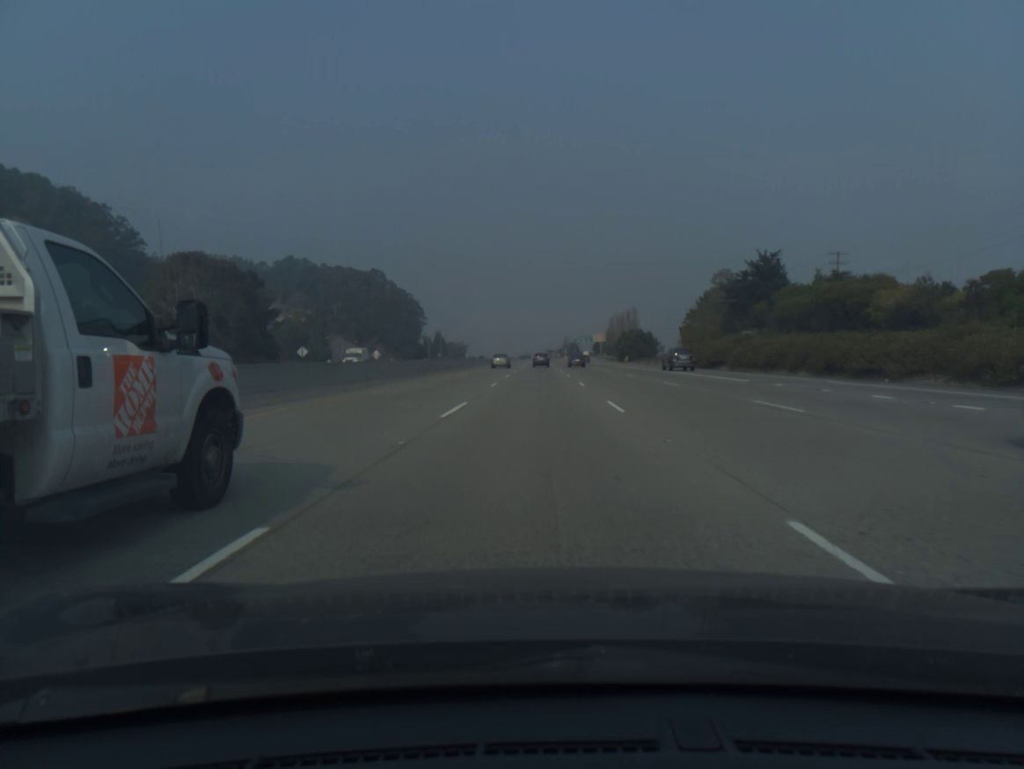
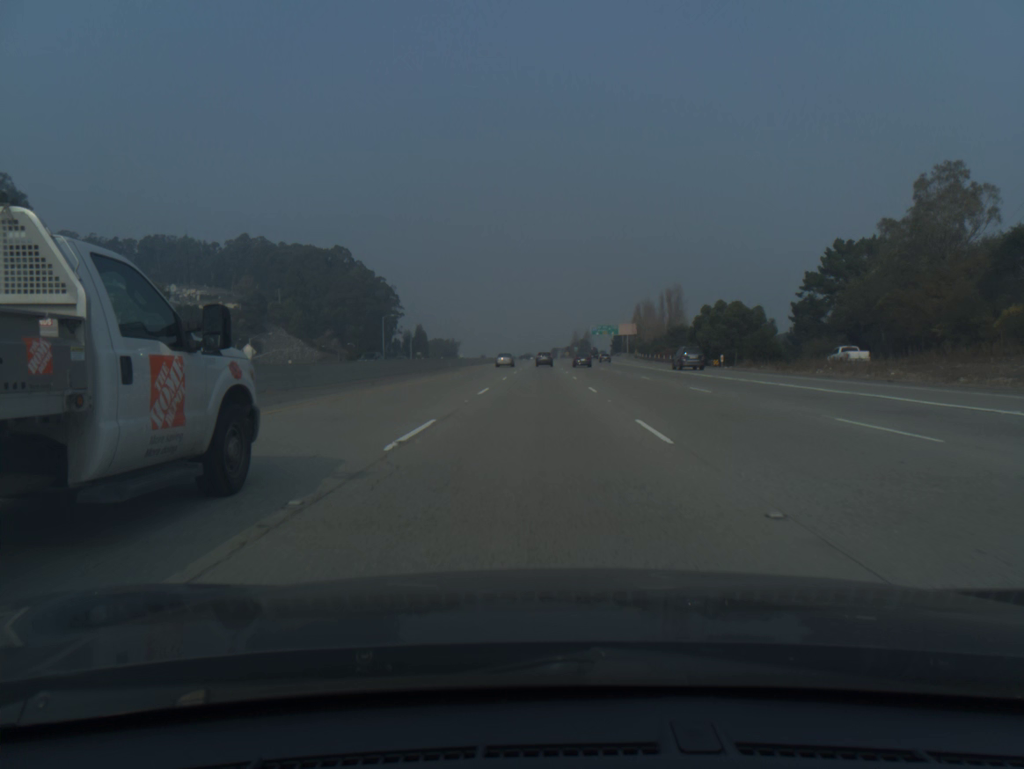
(-0.1, +78.8) m; 0°
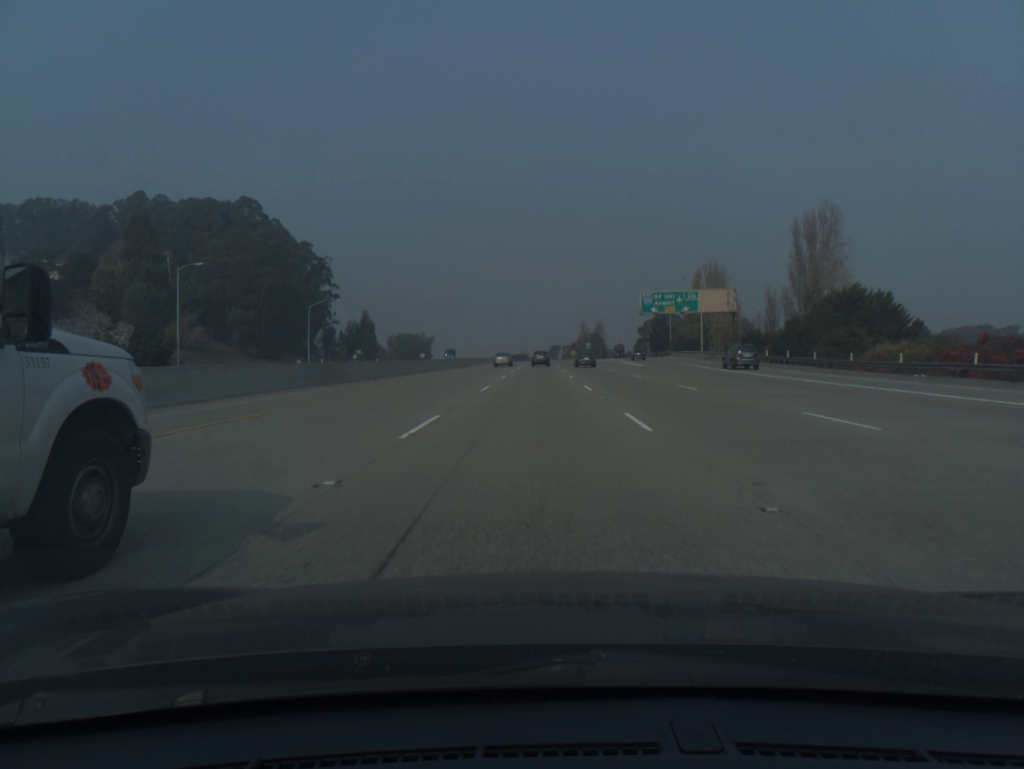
(+0.1, +100.7) m; 0°
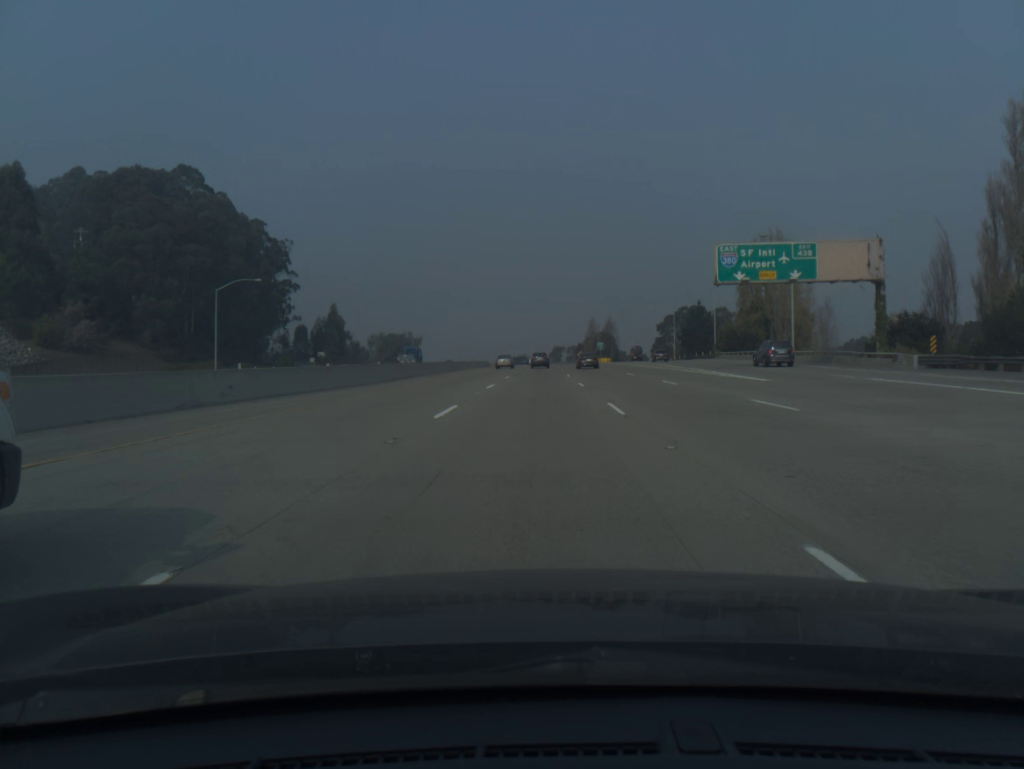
(0.0, +40.2) m; 0°
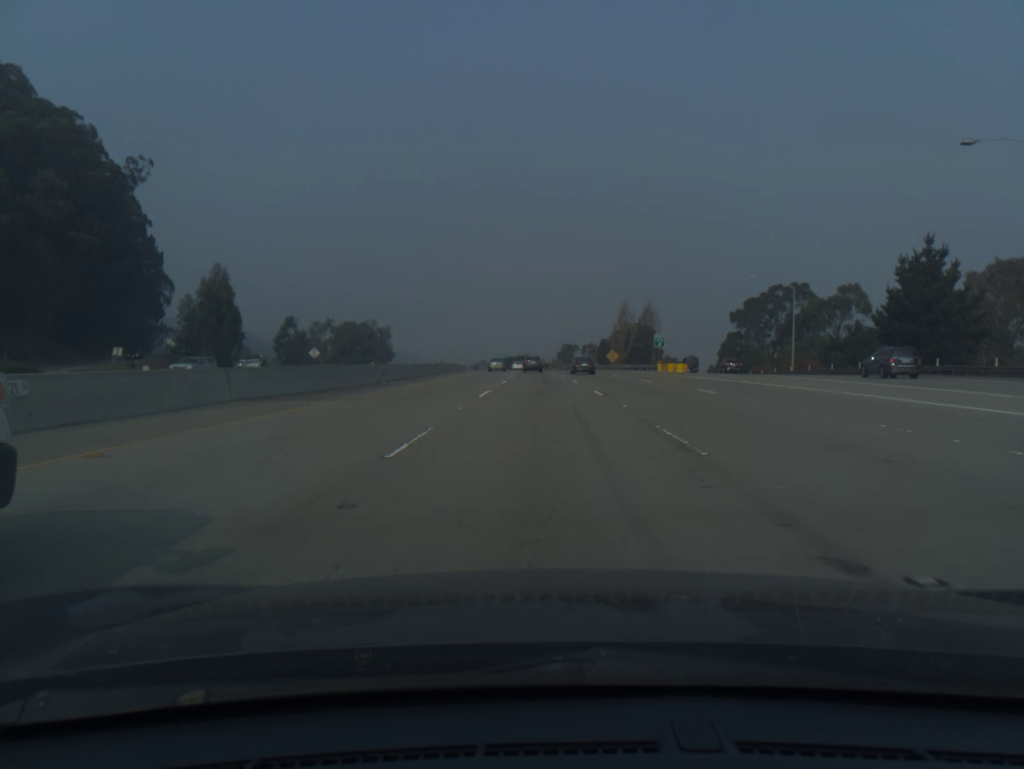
(-0.4, +79.6) m; 0°
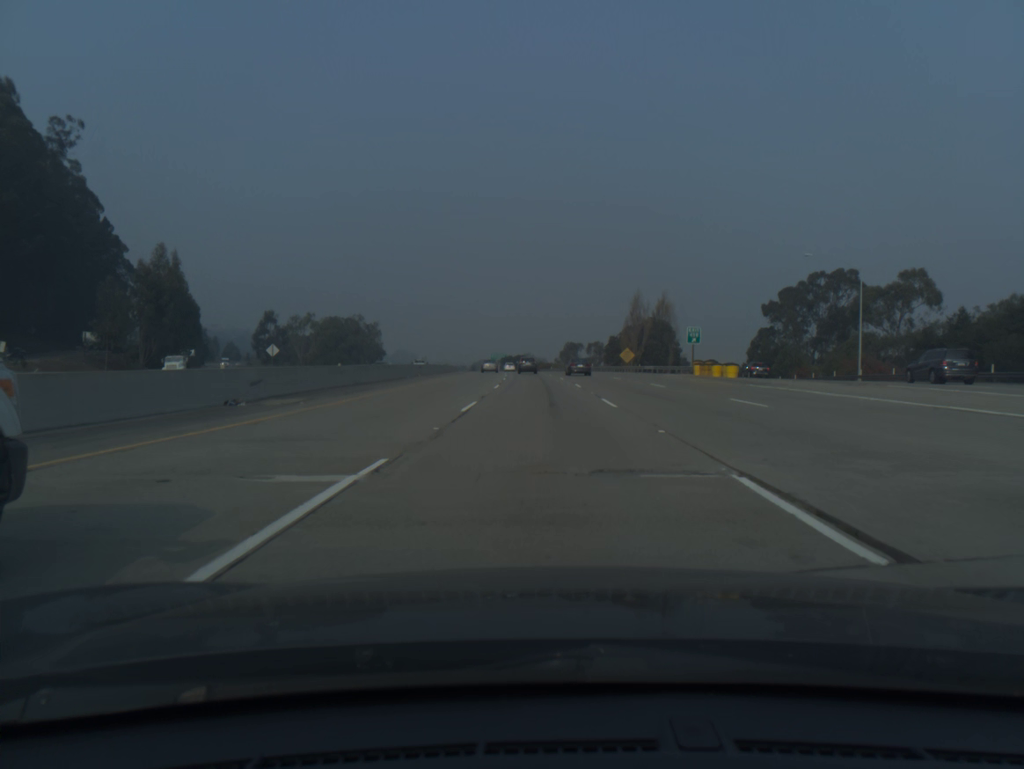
(0.0, +19.8) m; 0°
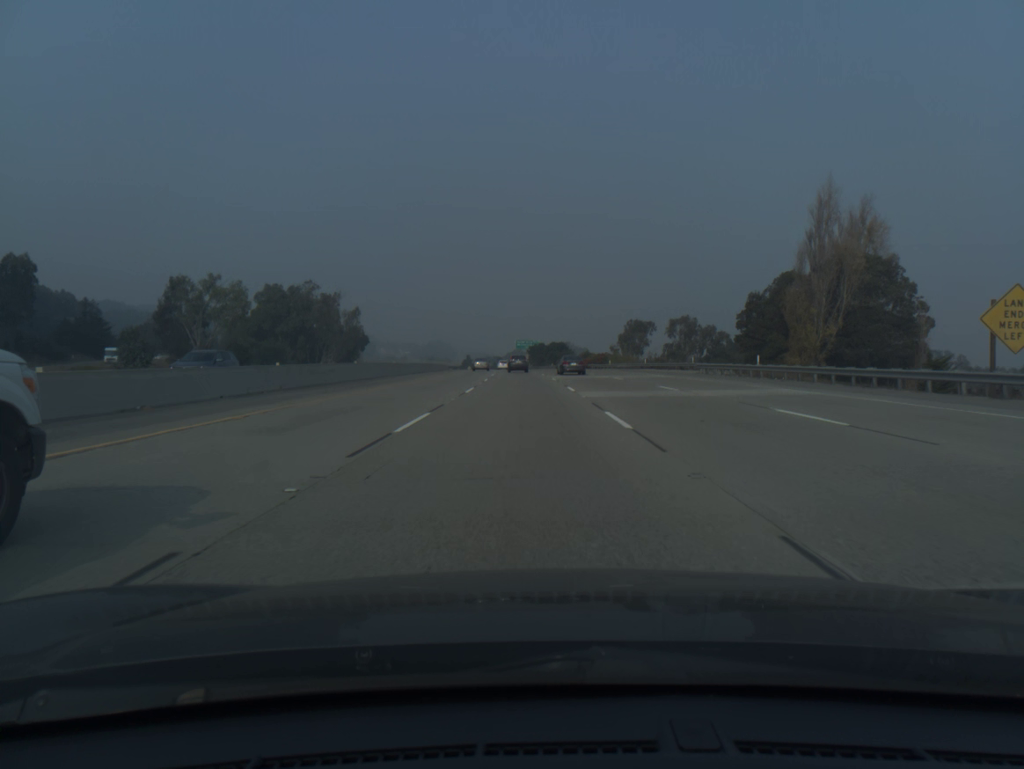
(-1.3, +79.2) m; -3°
